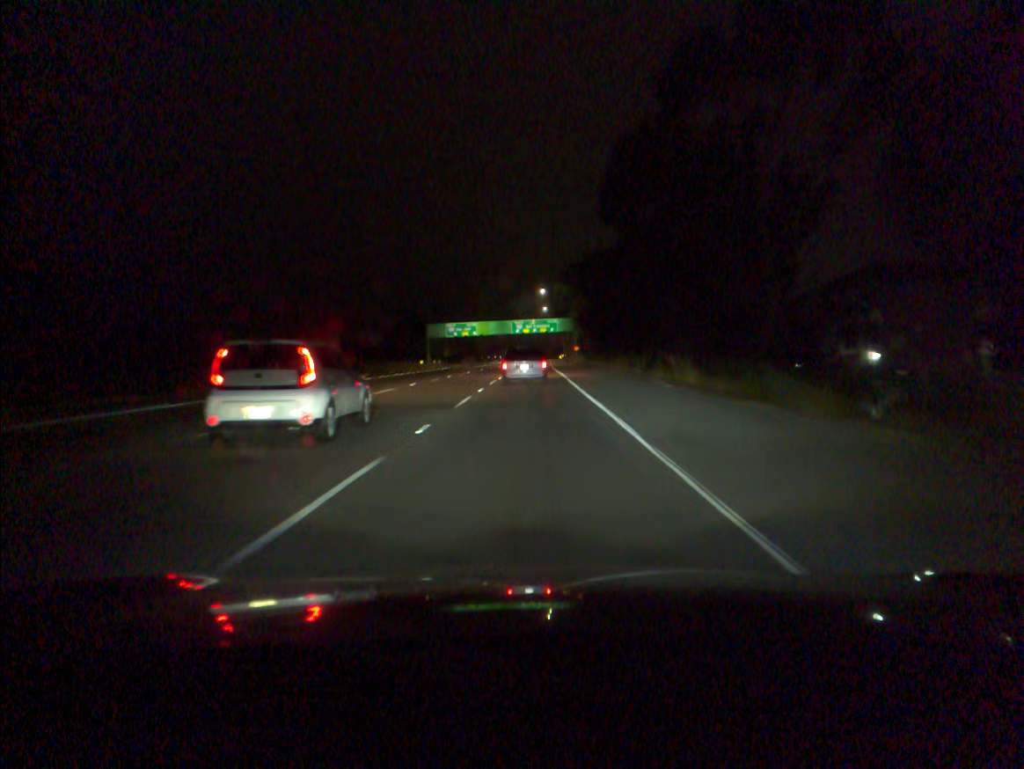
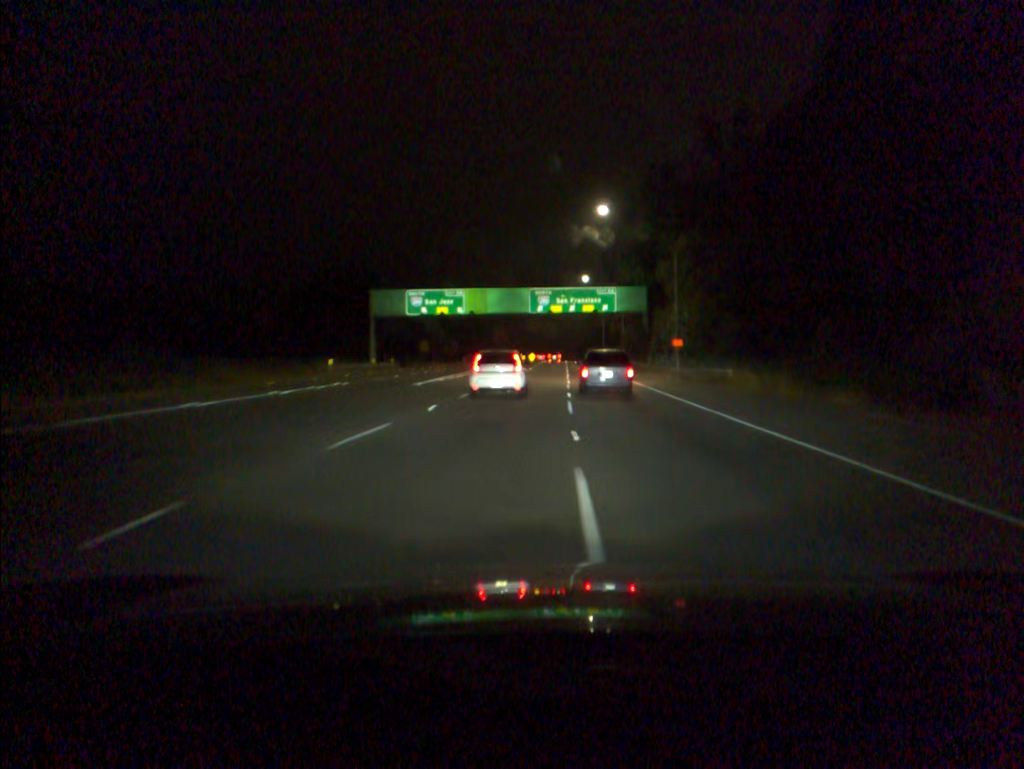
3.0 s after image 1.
(-0.8, +73.2) m; -1°
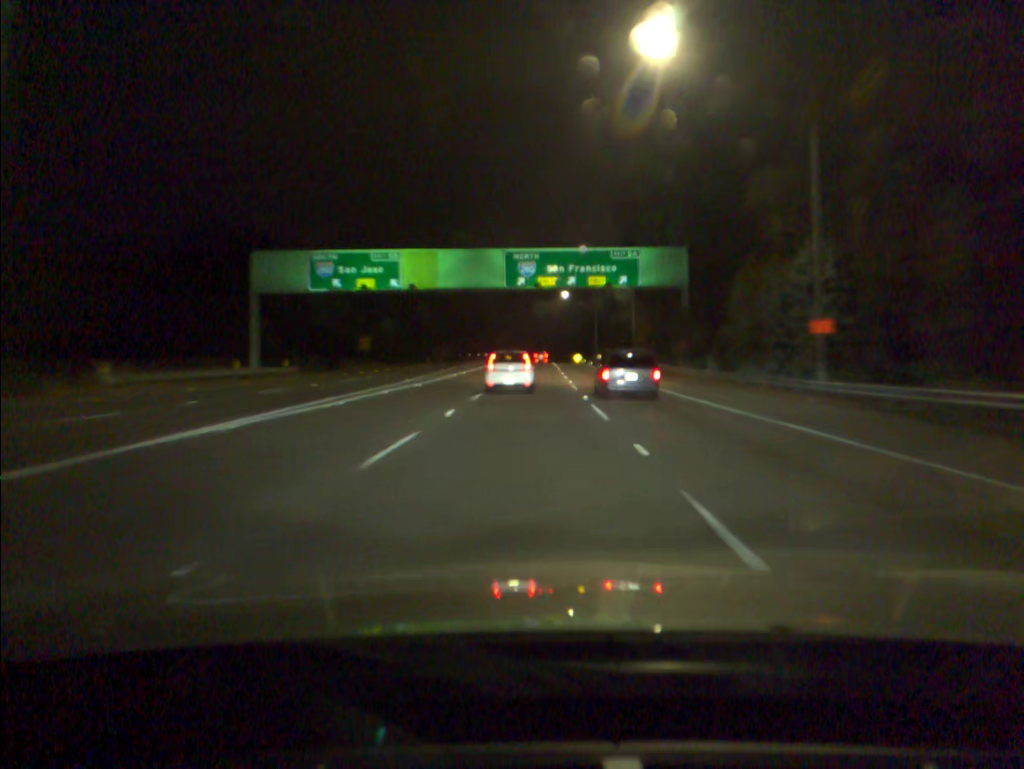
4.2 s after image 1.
(+0.4, +30.6) m; +2°
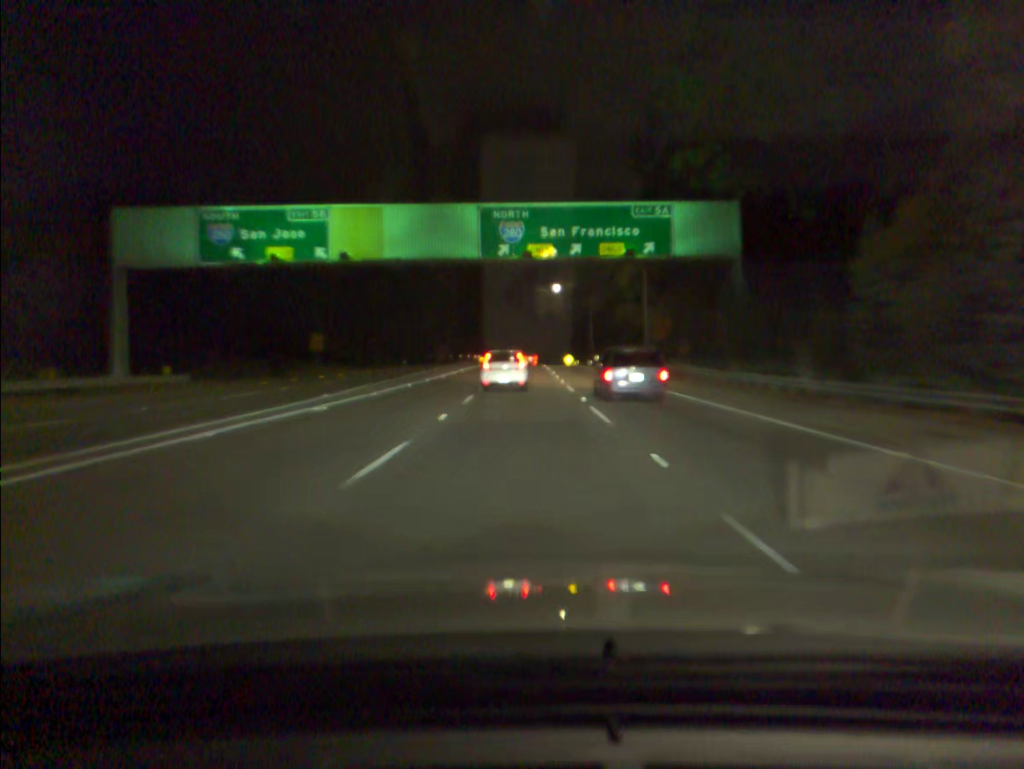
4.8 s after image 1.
(+0.1, +15.8) m; +1°
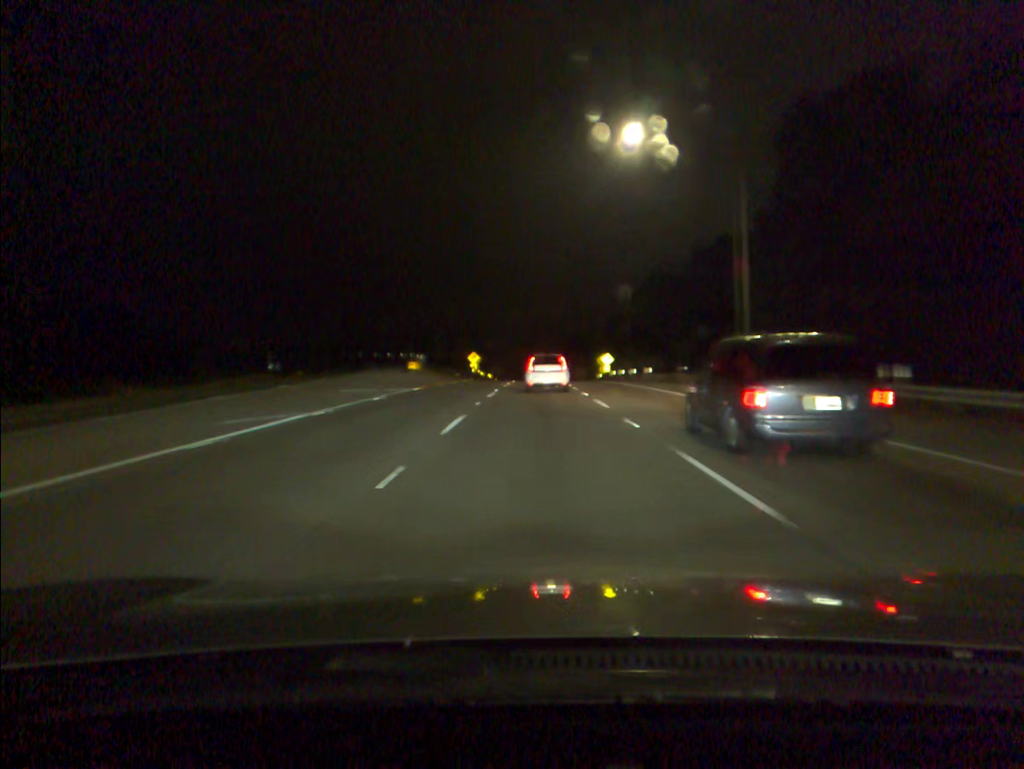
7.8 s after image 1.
(+0.3, +81.2) m; 0°
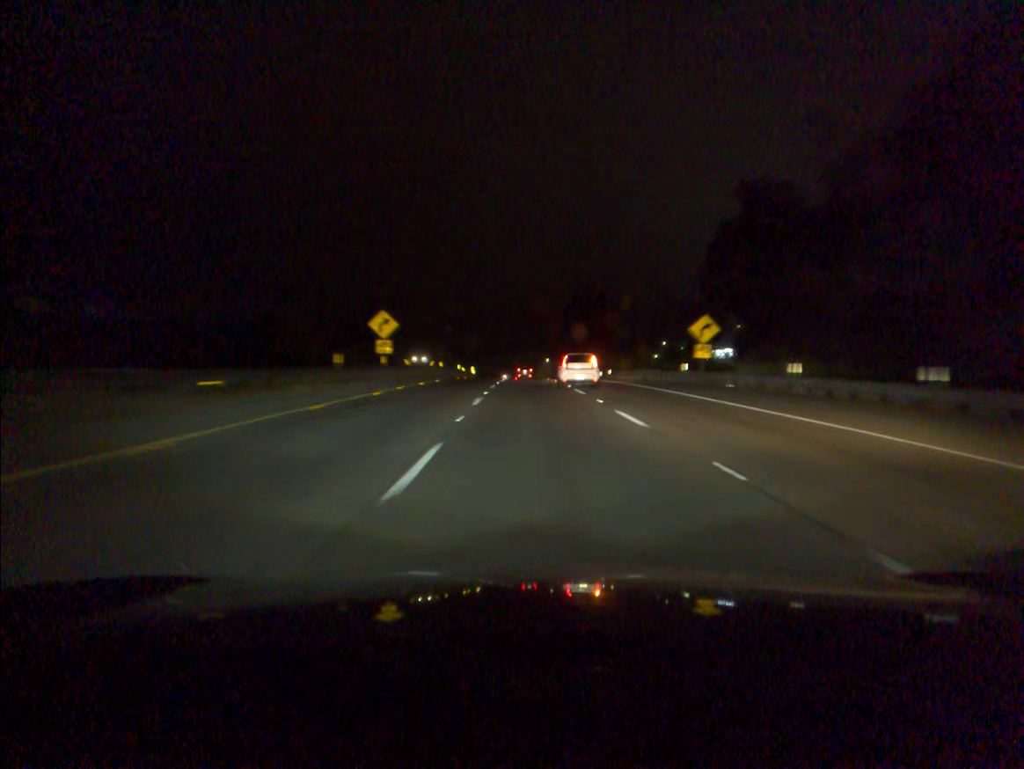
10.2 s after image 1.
(+0.5, +64.7) m; +1°
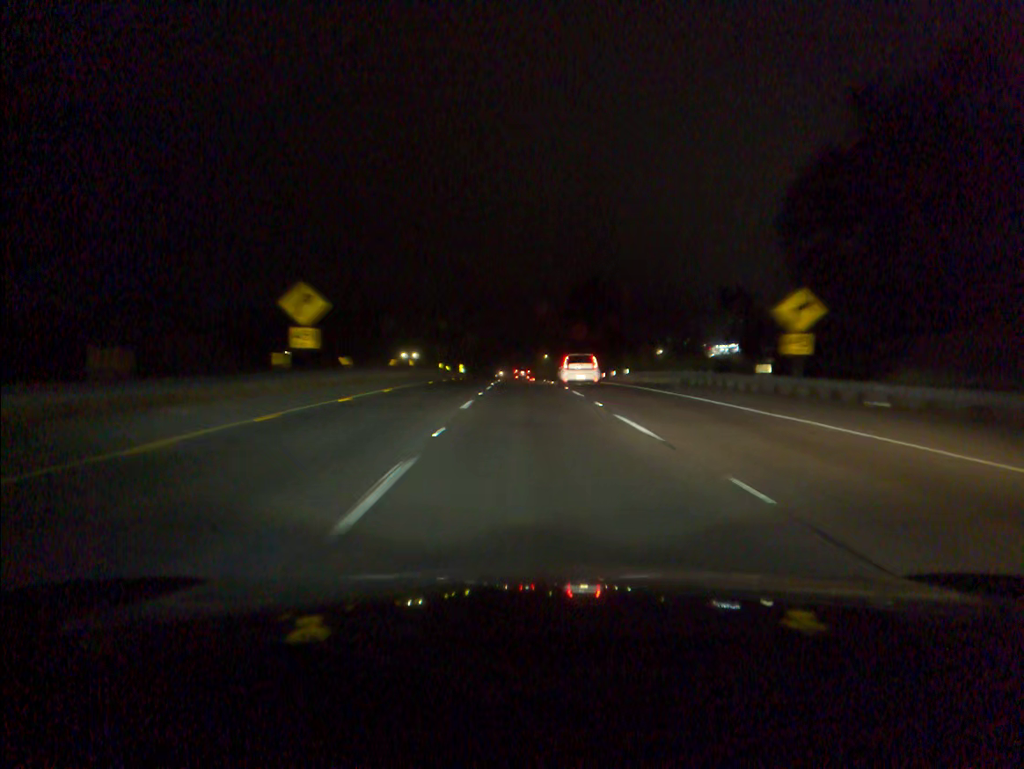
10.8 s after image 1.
(0.0, +16.0) m; 0°
